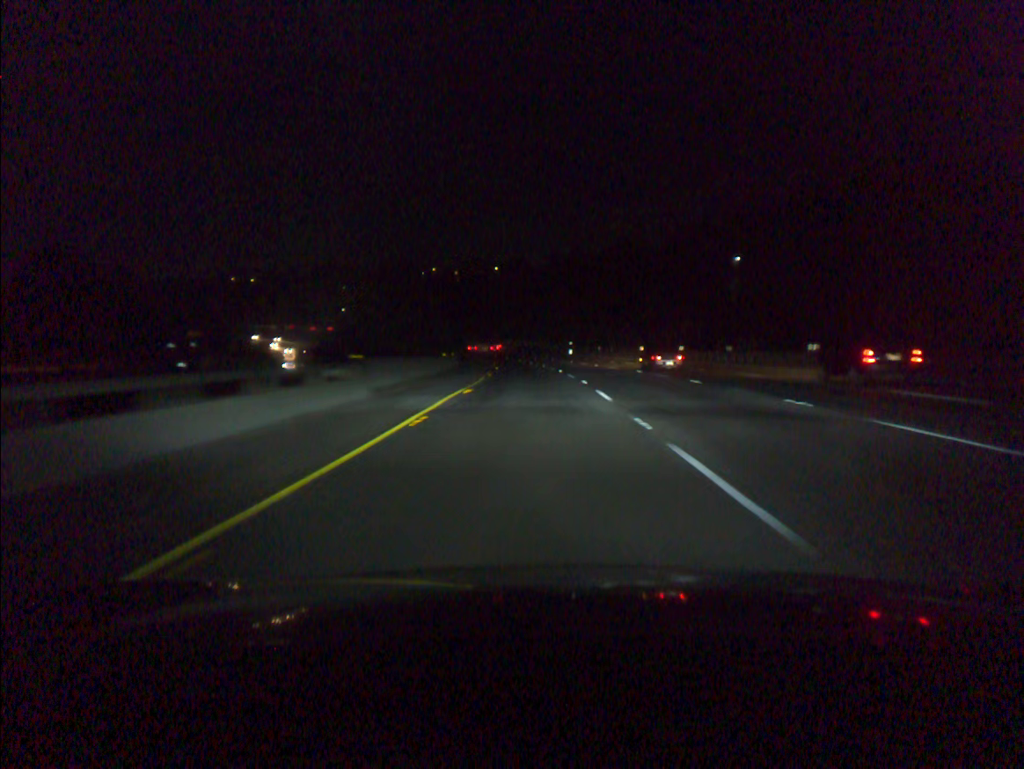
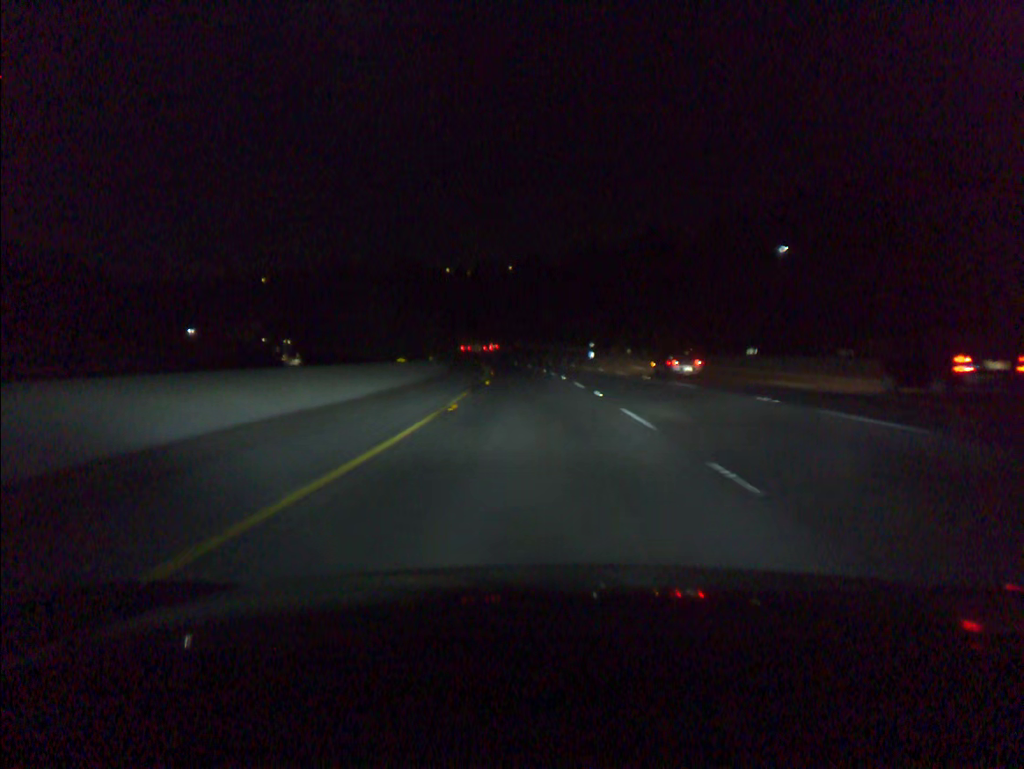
(-0.2, +20.2) m; -1°
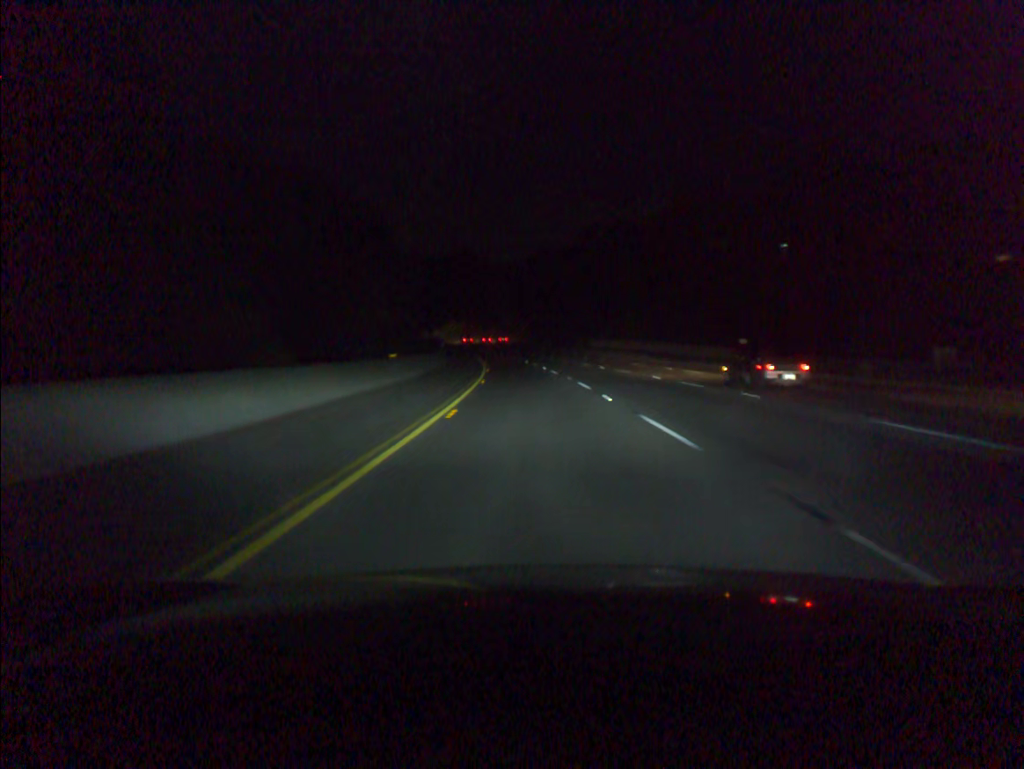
(-2.6, +60.5) m; -5°
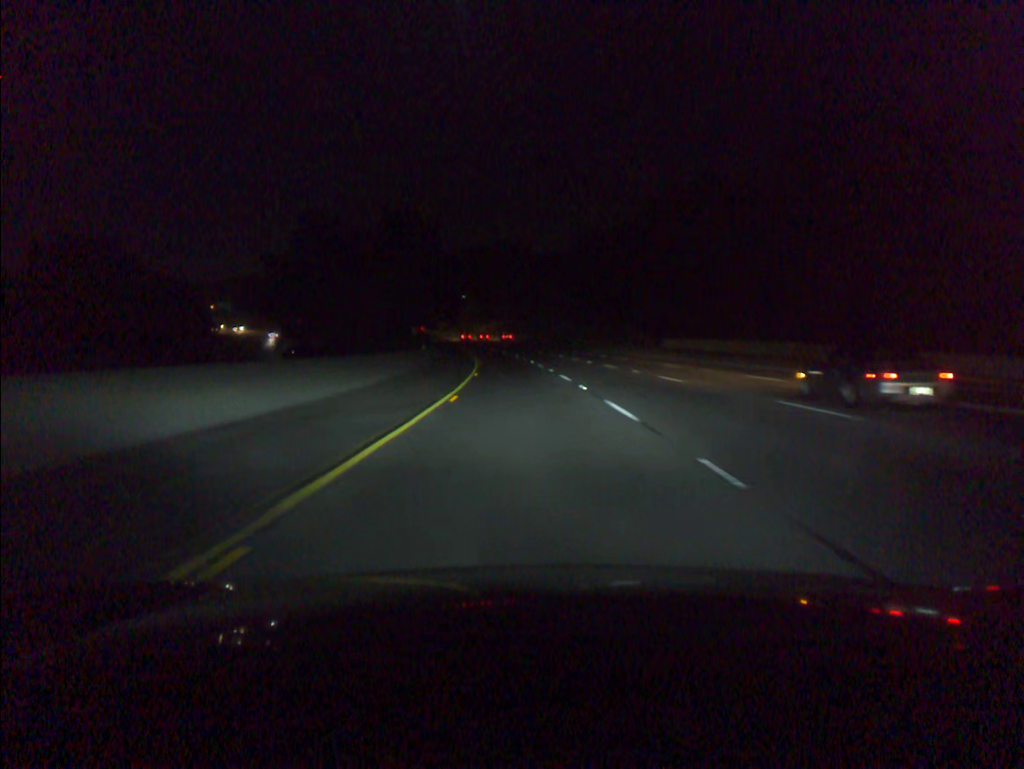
(-1.1, +40.3) m; -3°
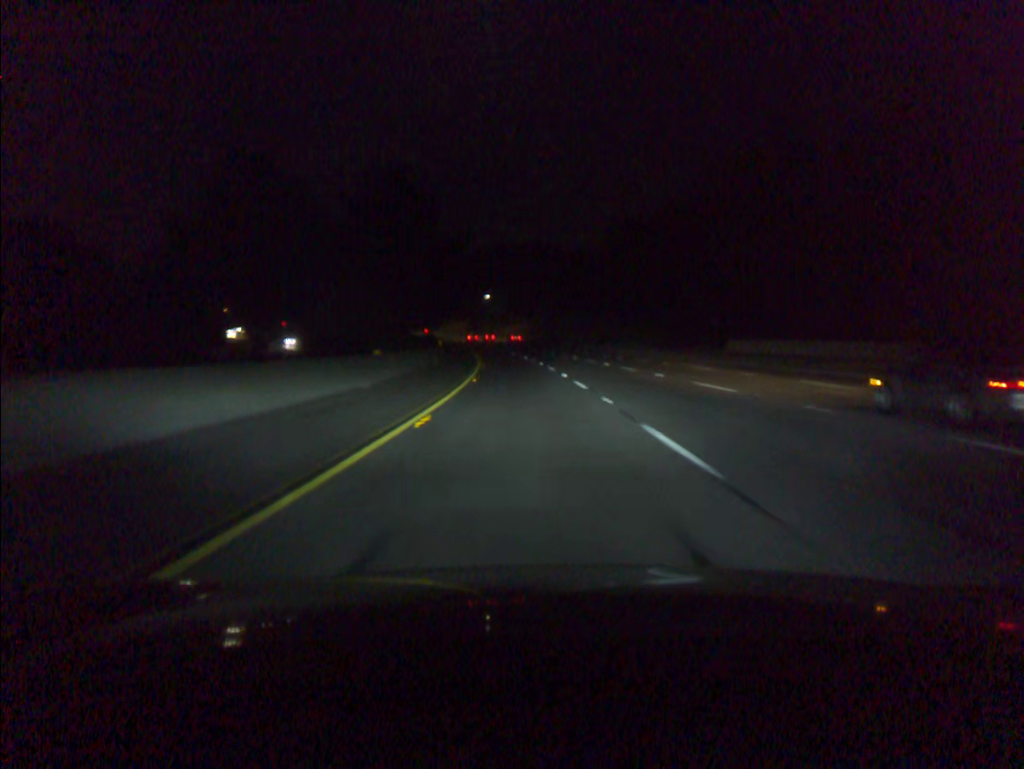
(-0.4, +20.1) m; -2°
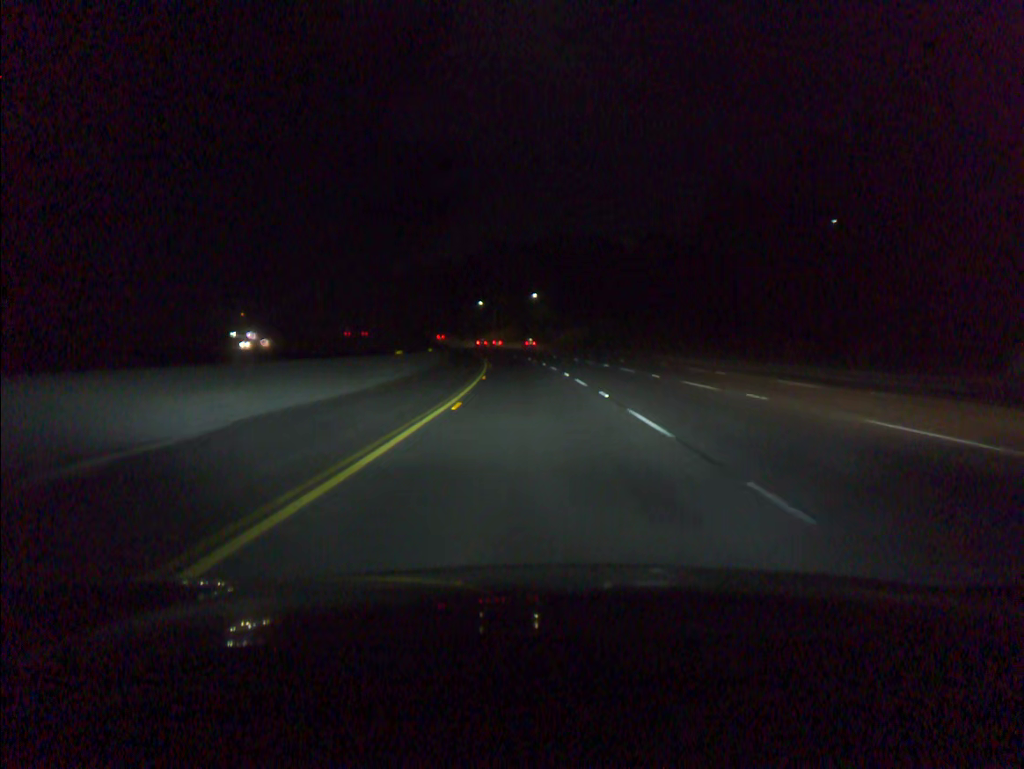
(-1.5, +40.1) m; -4°
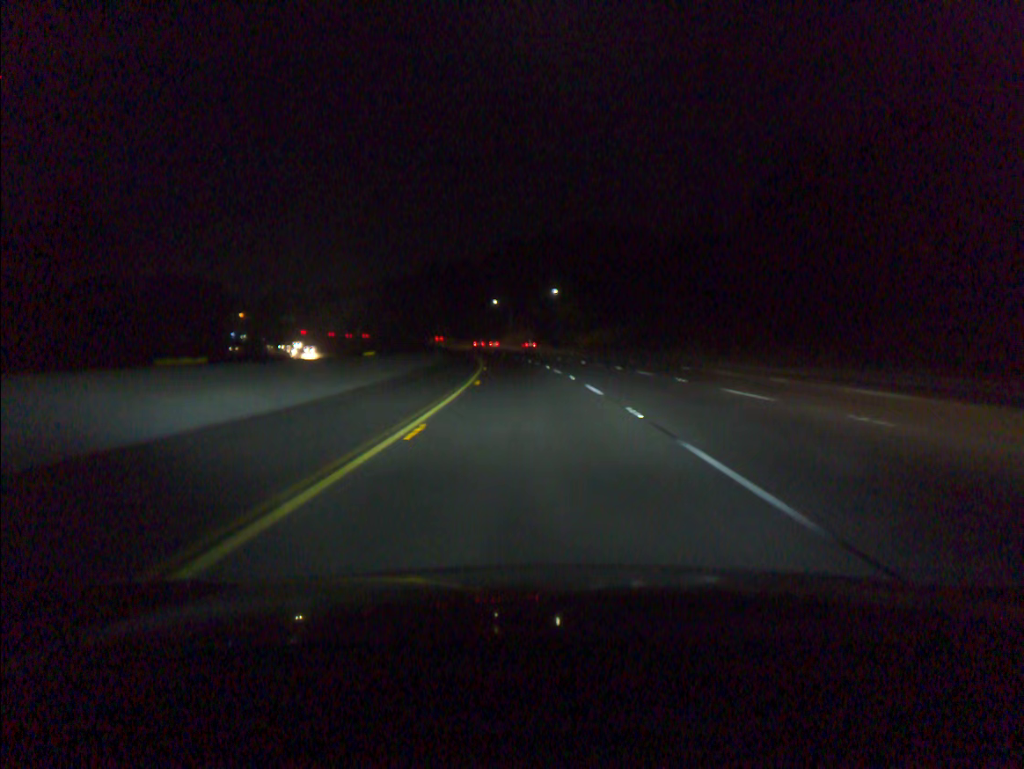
(-0.2, +20.0) m; -1°
